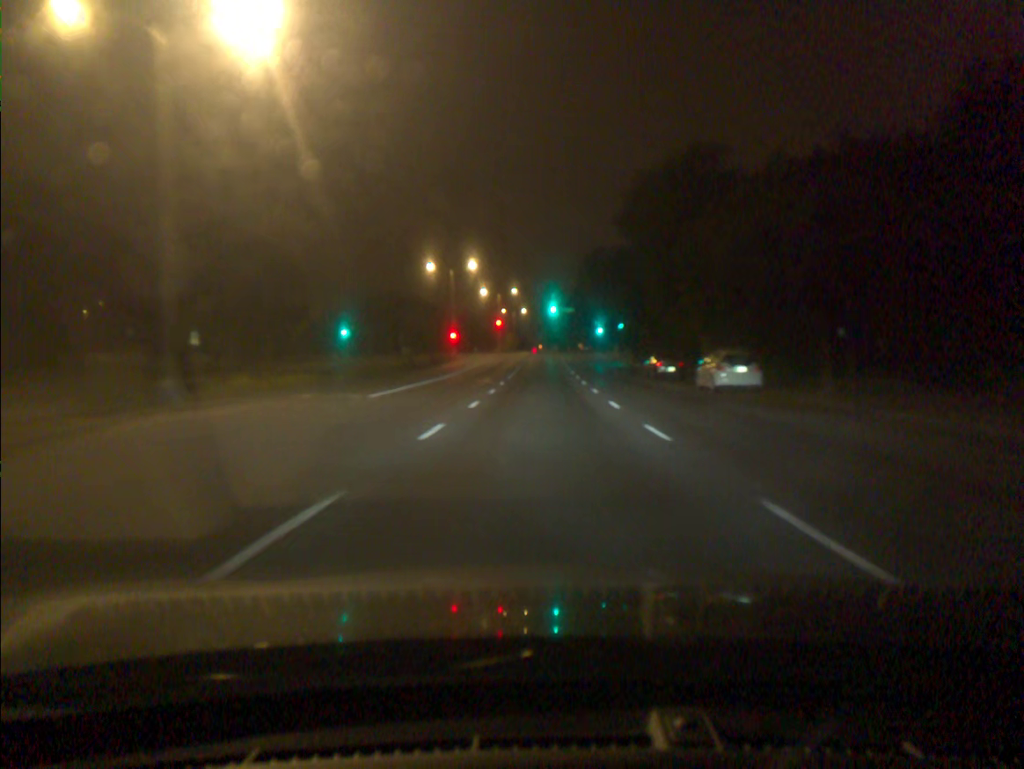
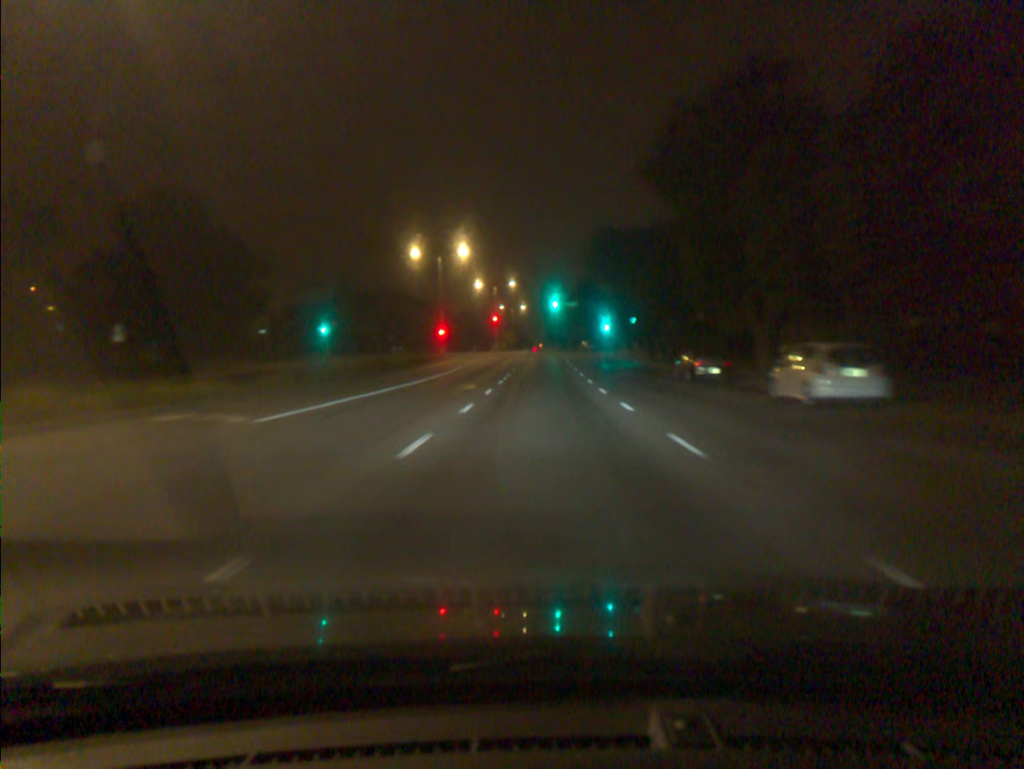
(0.0, +9.6) m; 0°
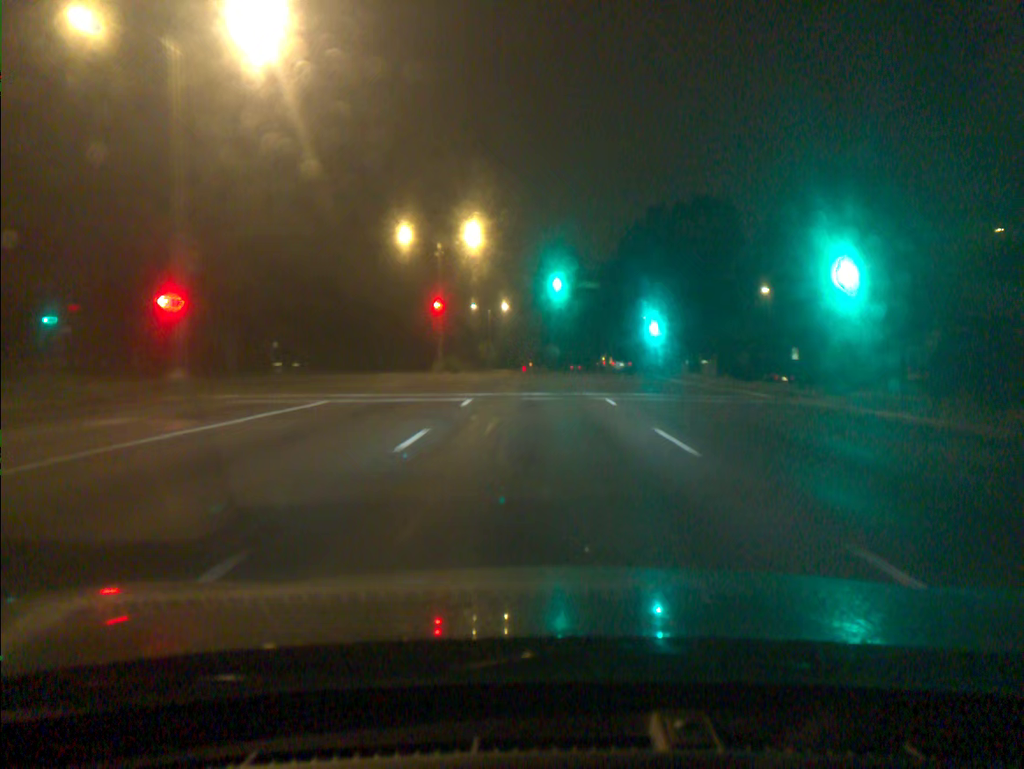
(+0.3, +50.5) m; +1°
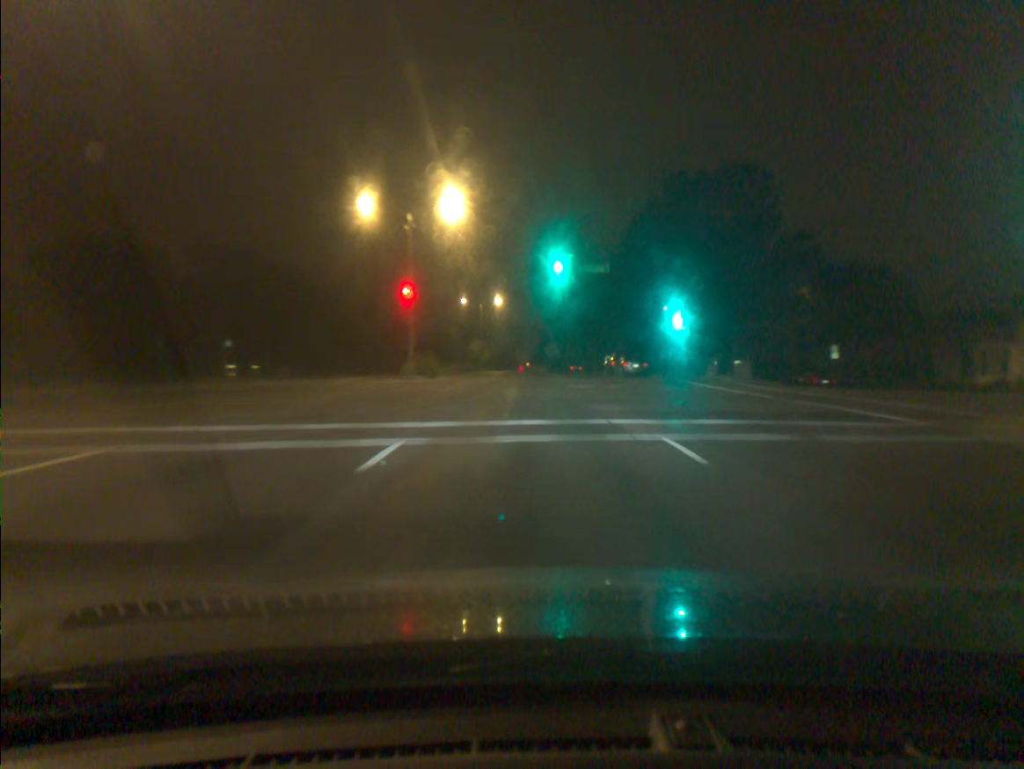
(0.0, +10.3) m; 0°
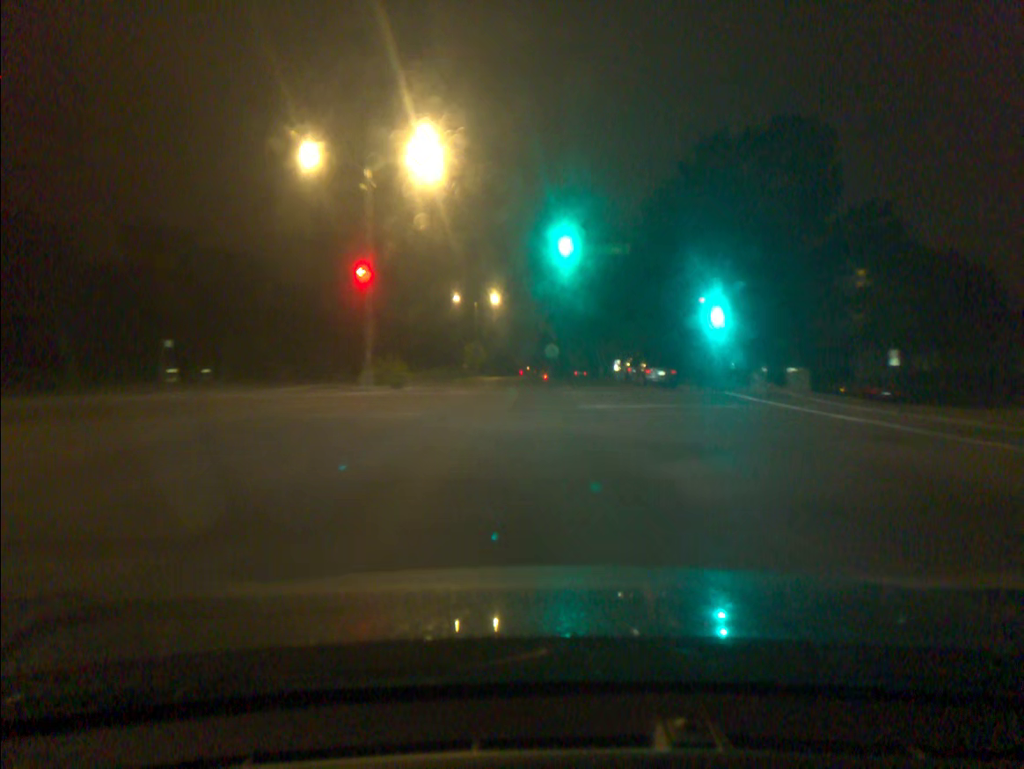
(0.0, +10.2) m; 0°
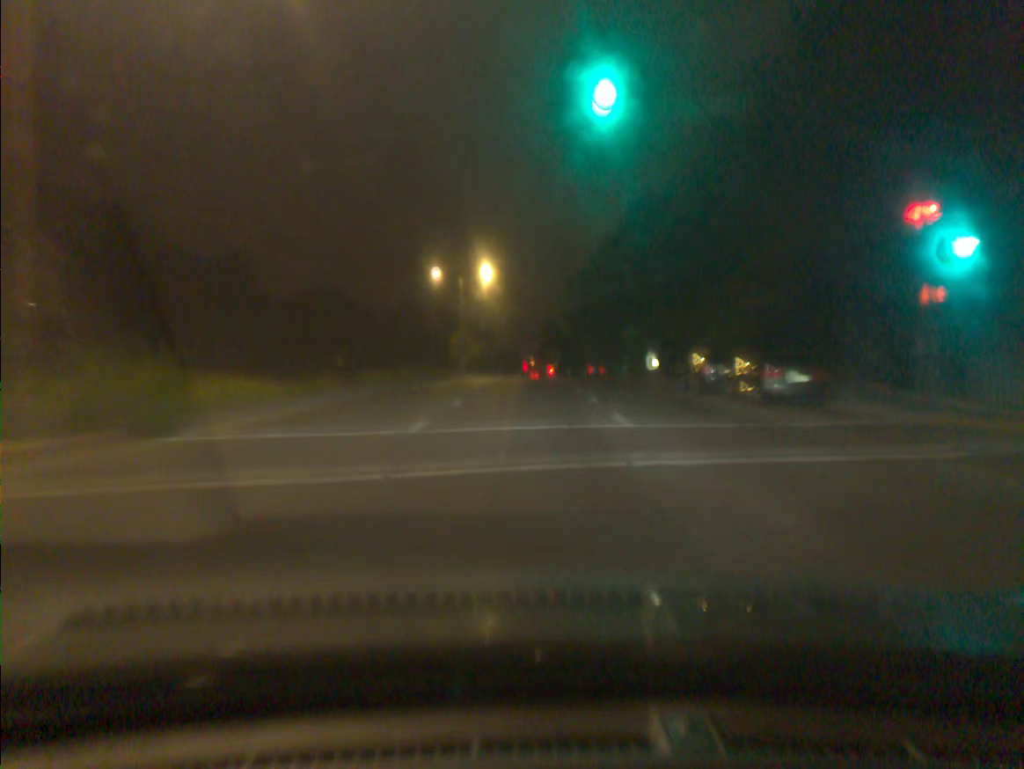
(0.0, +20.4) m; 0°
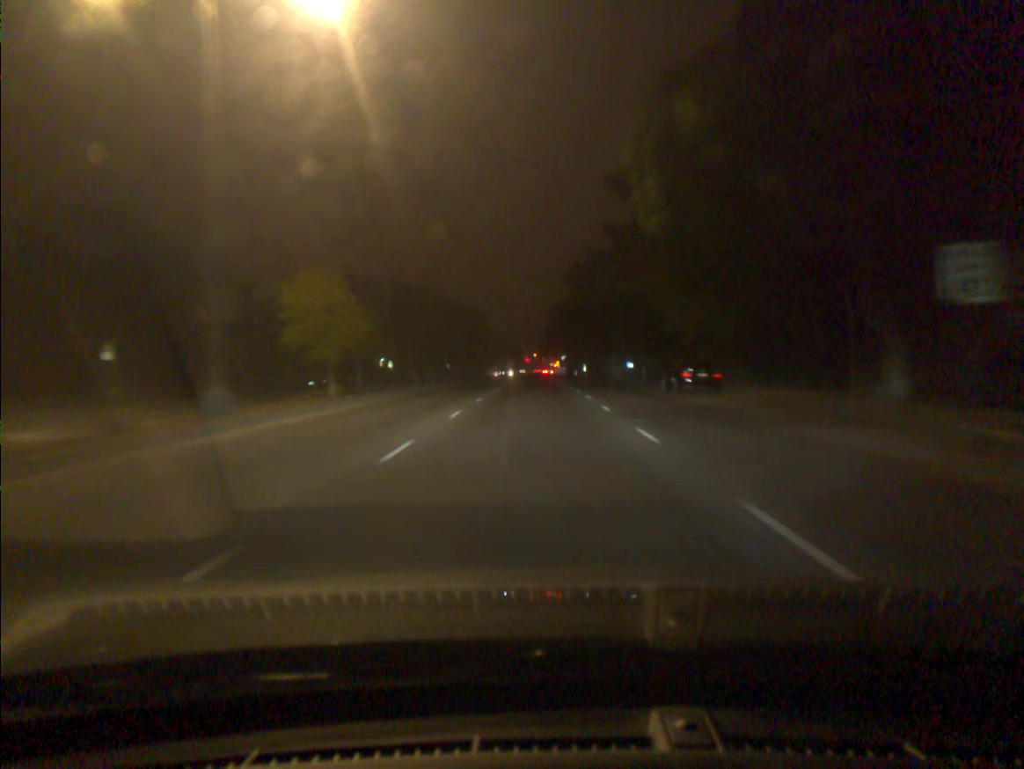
(-0.1, +52.6) m; 0°
